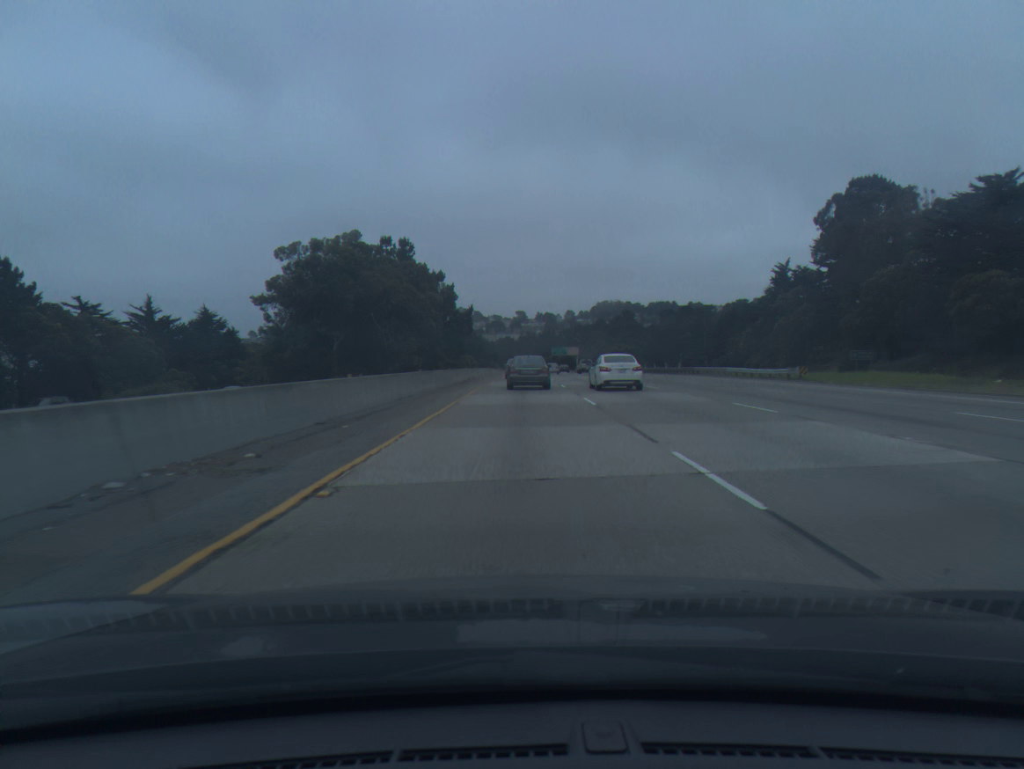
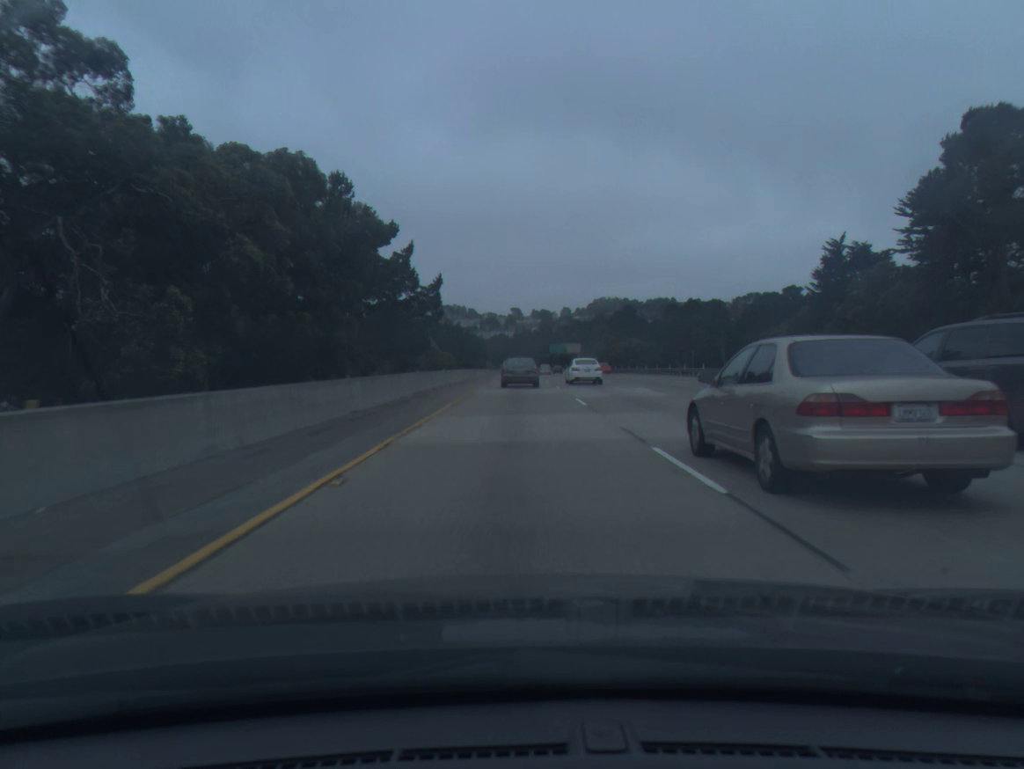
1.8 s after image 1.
(+0.1, +28.5) m; 0°
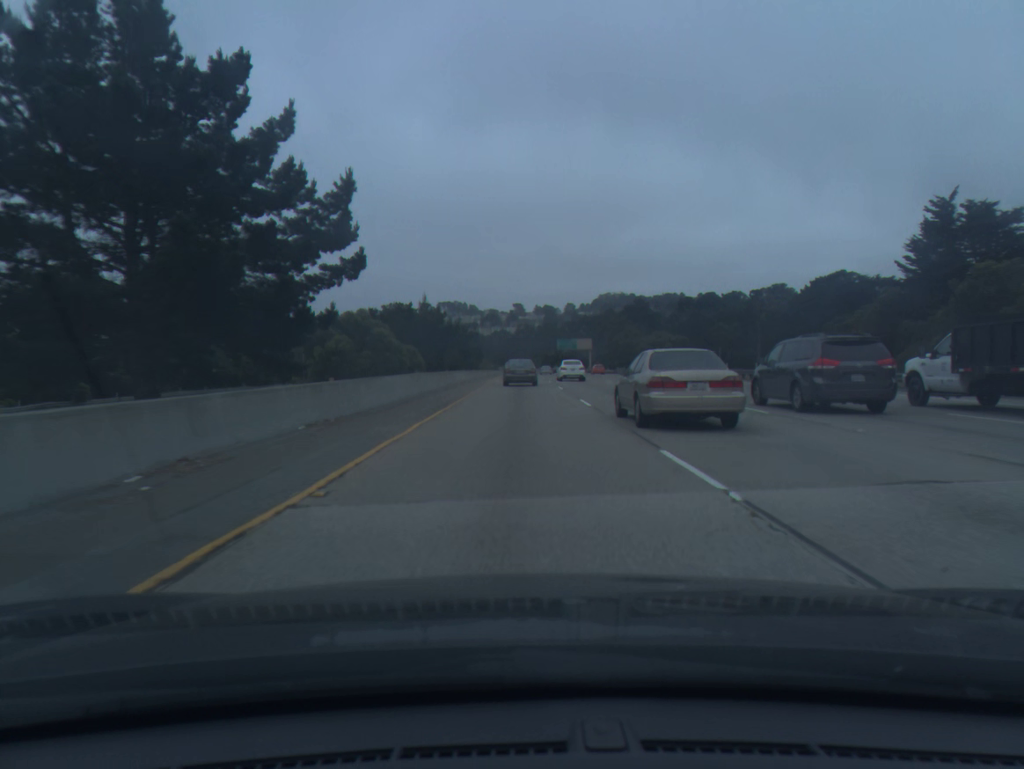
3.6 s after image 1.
(-0.1, +29.8) m; 0°
